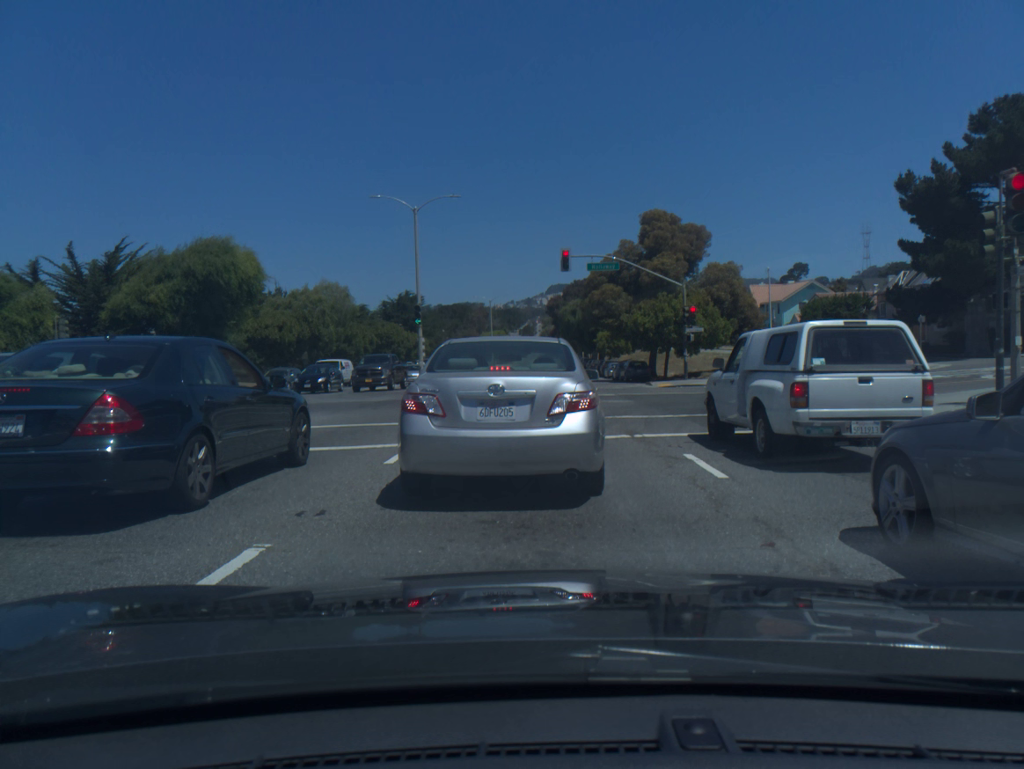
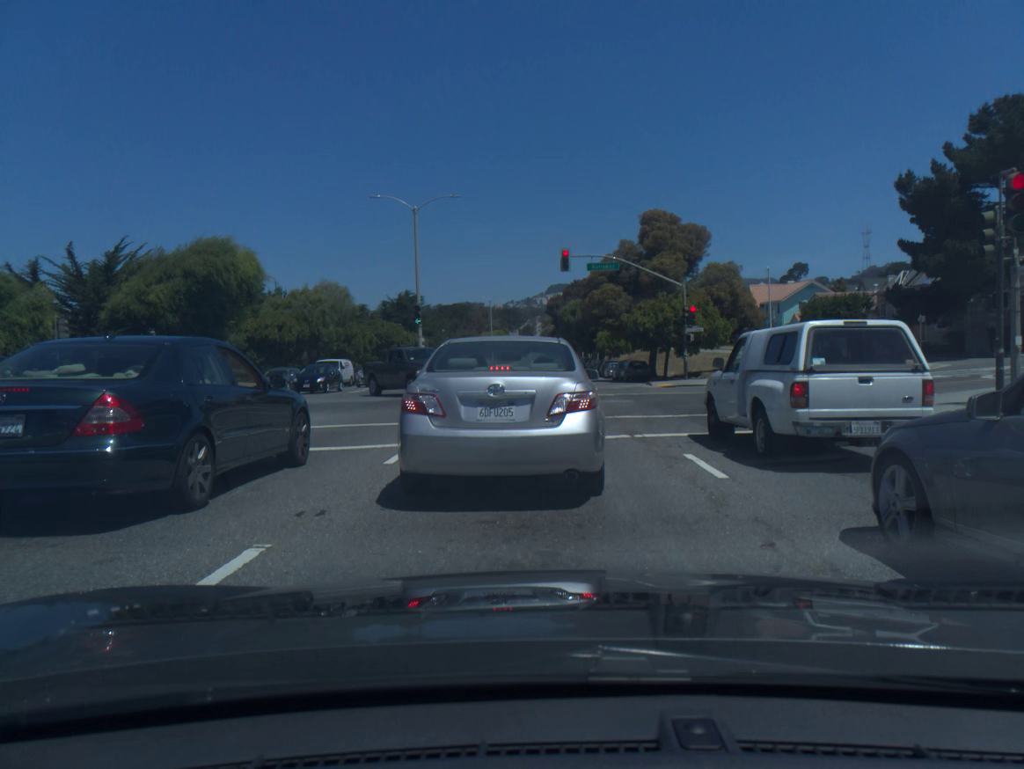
(0.0, 0.0) m; 0°
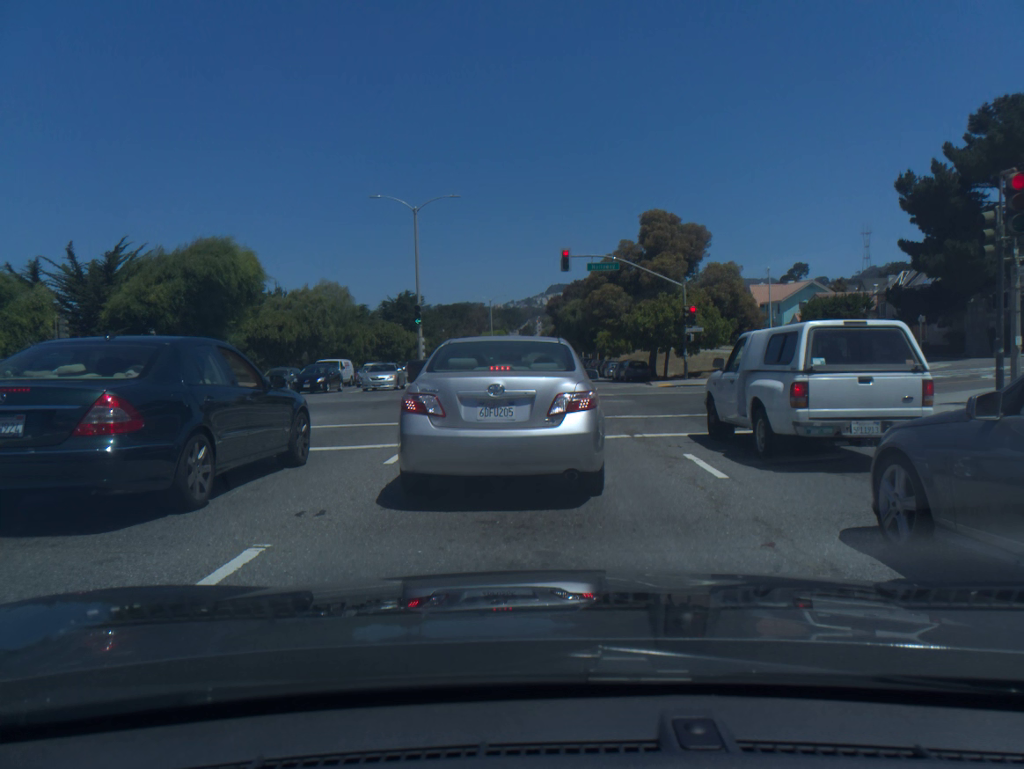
(0.0, 0.0) m; 0°
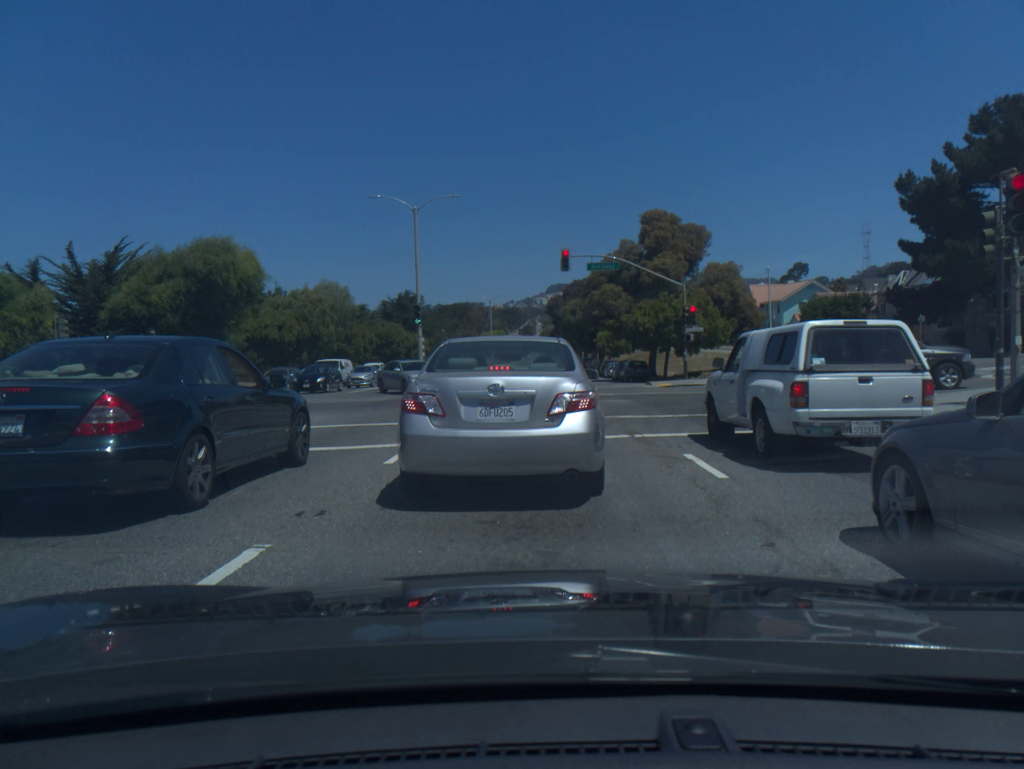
(0.0, 0.0) m; 0°
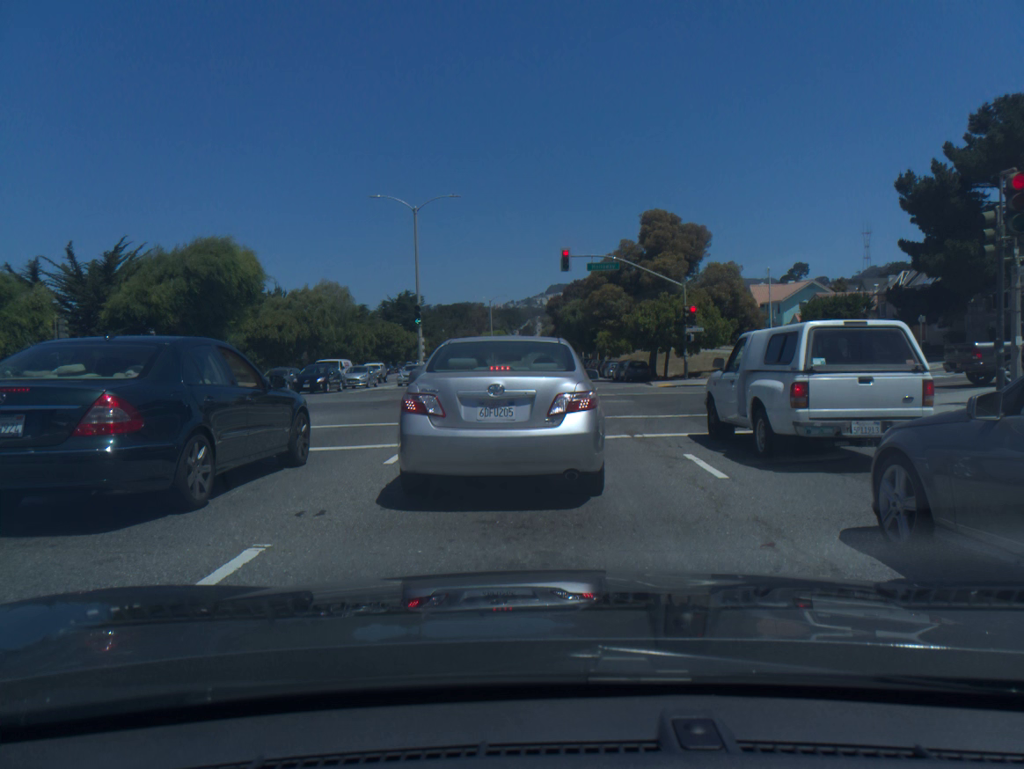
(0.0, 0.0) m; 0°
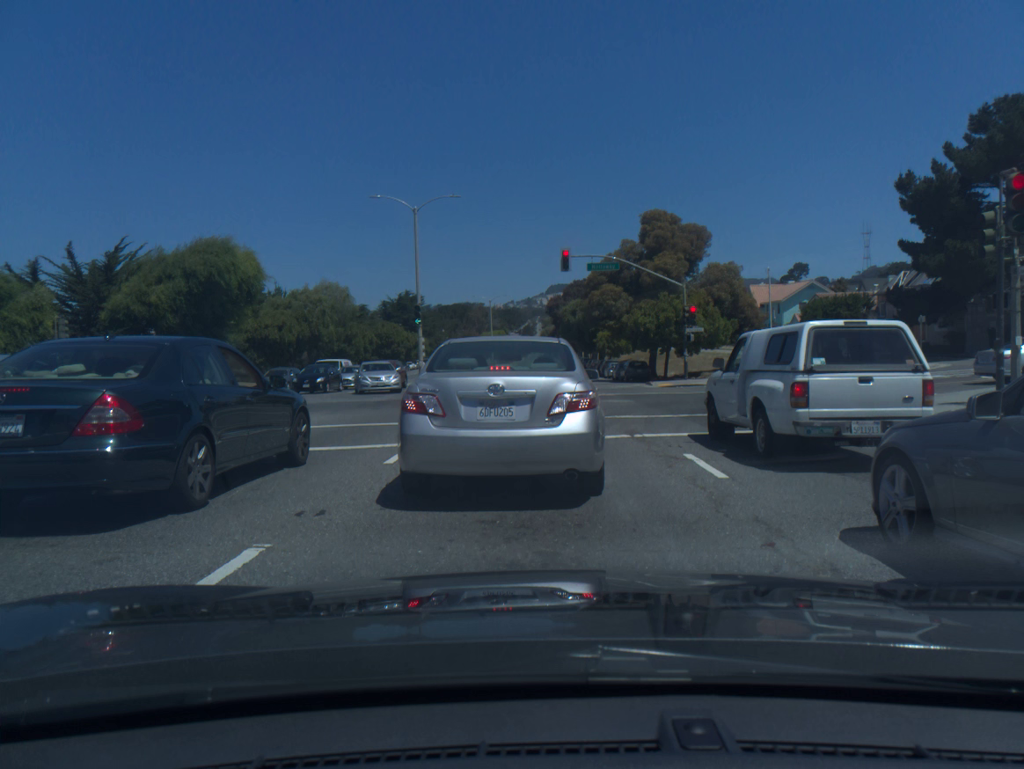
(0.0, 0.0) m; 0°
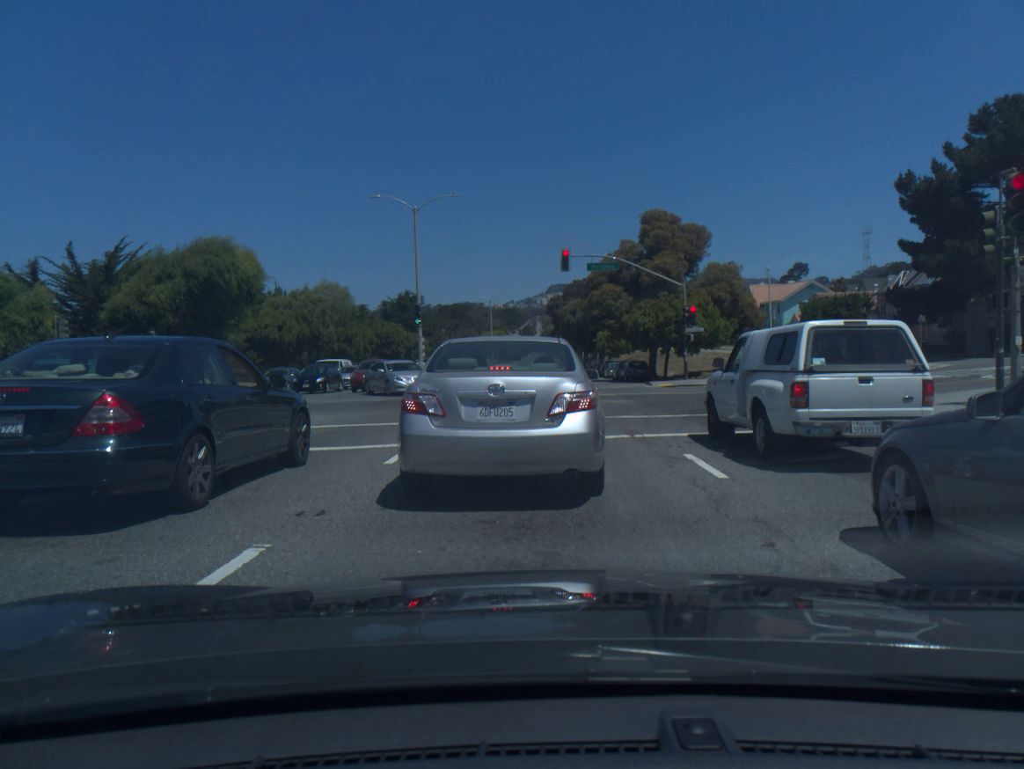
(0.0, 0.0) m; 0°
